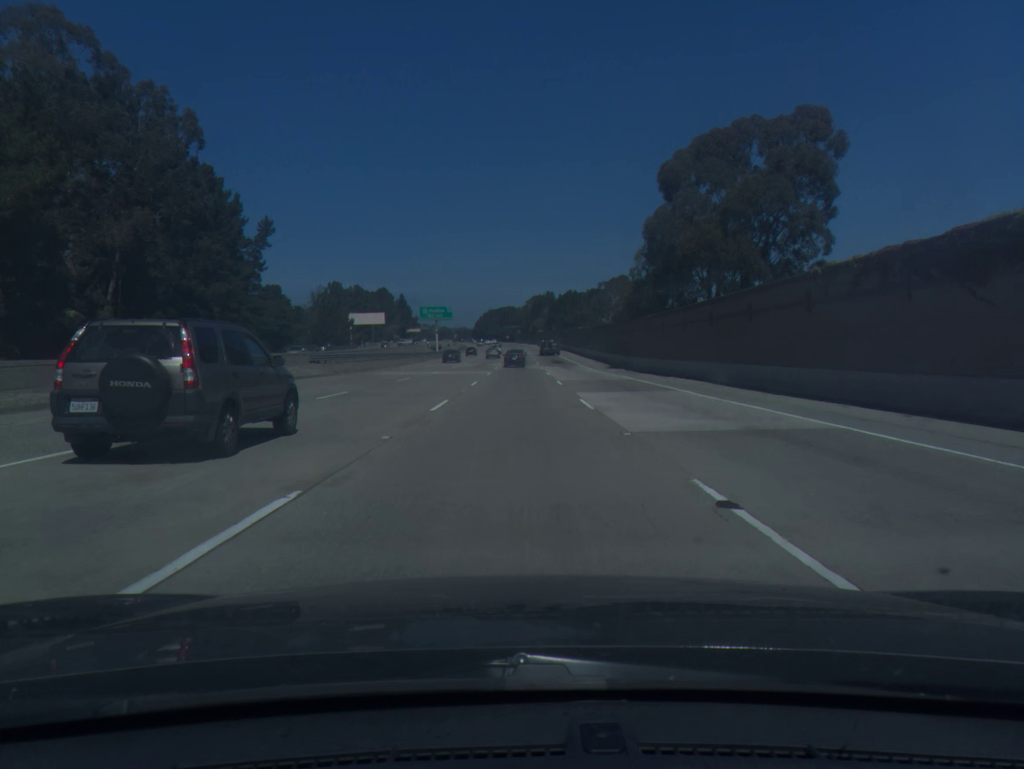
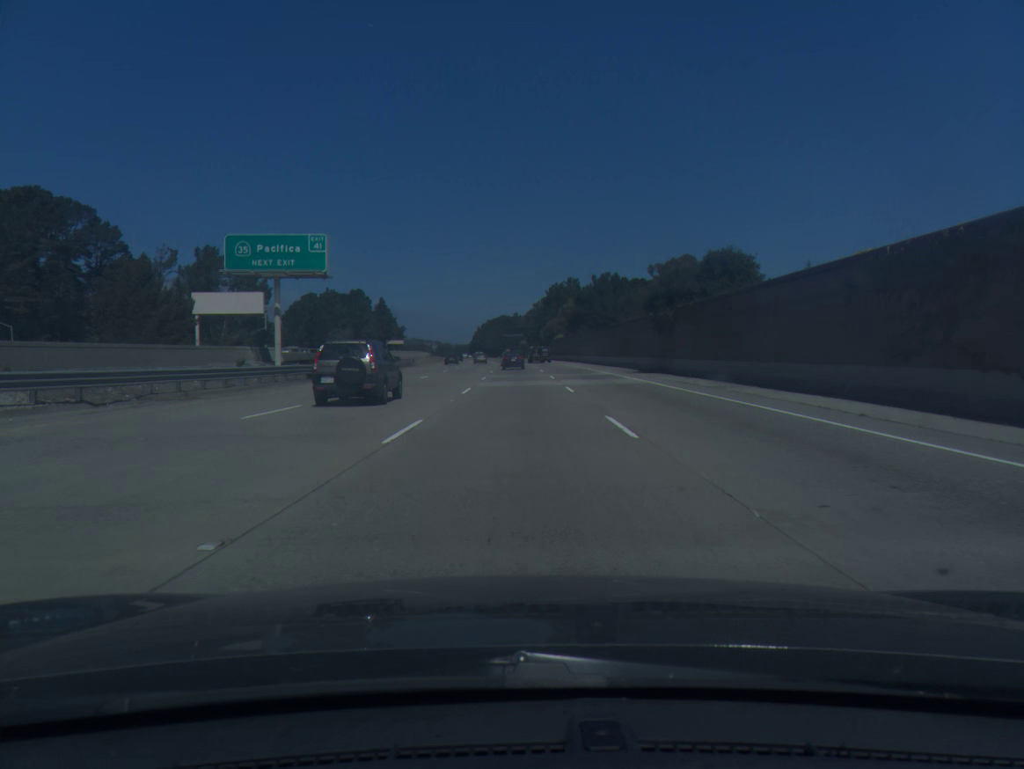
(-0.1, +94.0) m; 0°
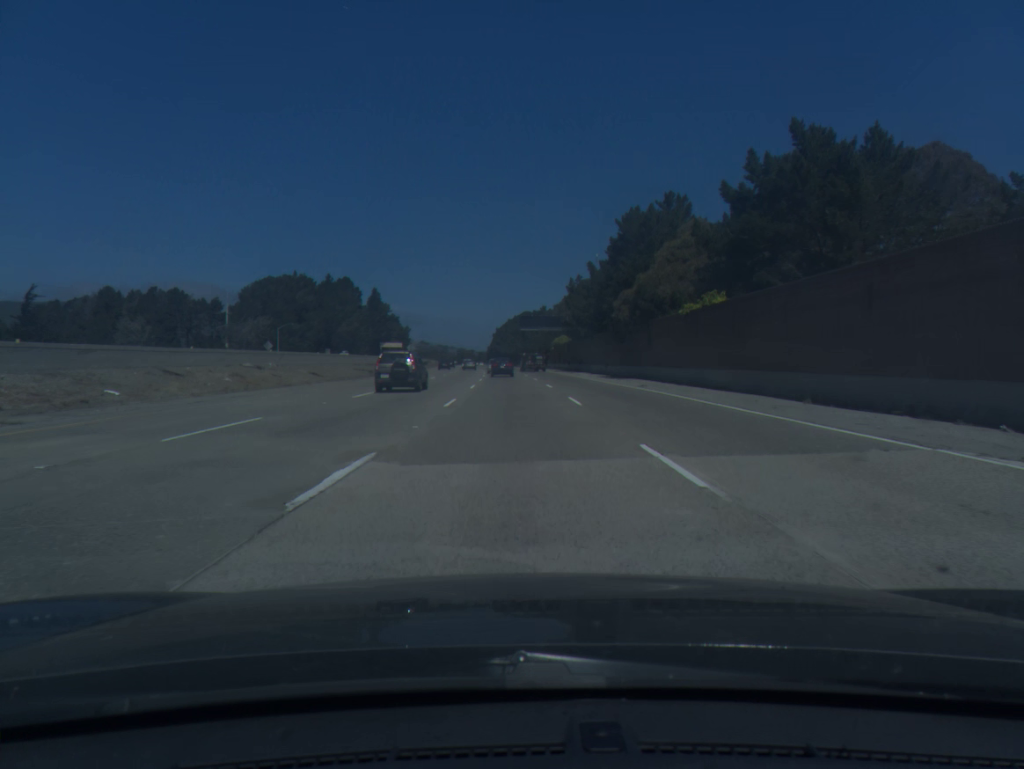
(-0.8, +92.4) m; -2°
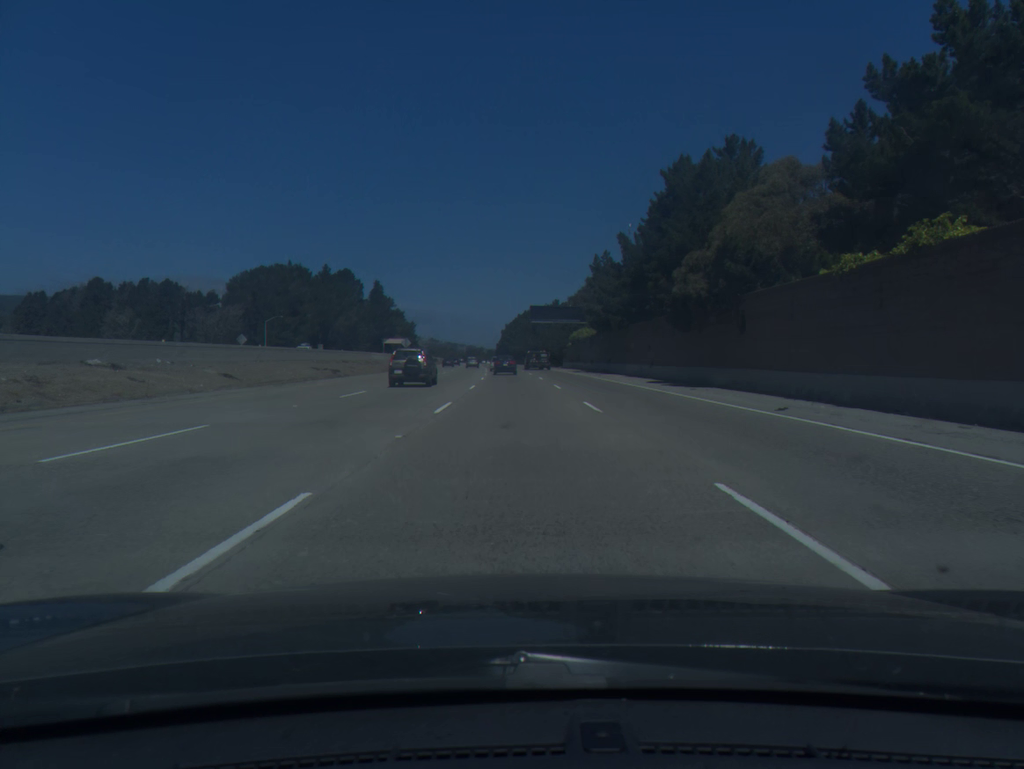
(-0.1, +18.4) m; -1°
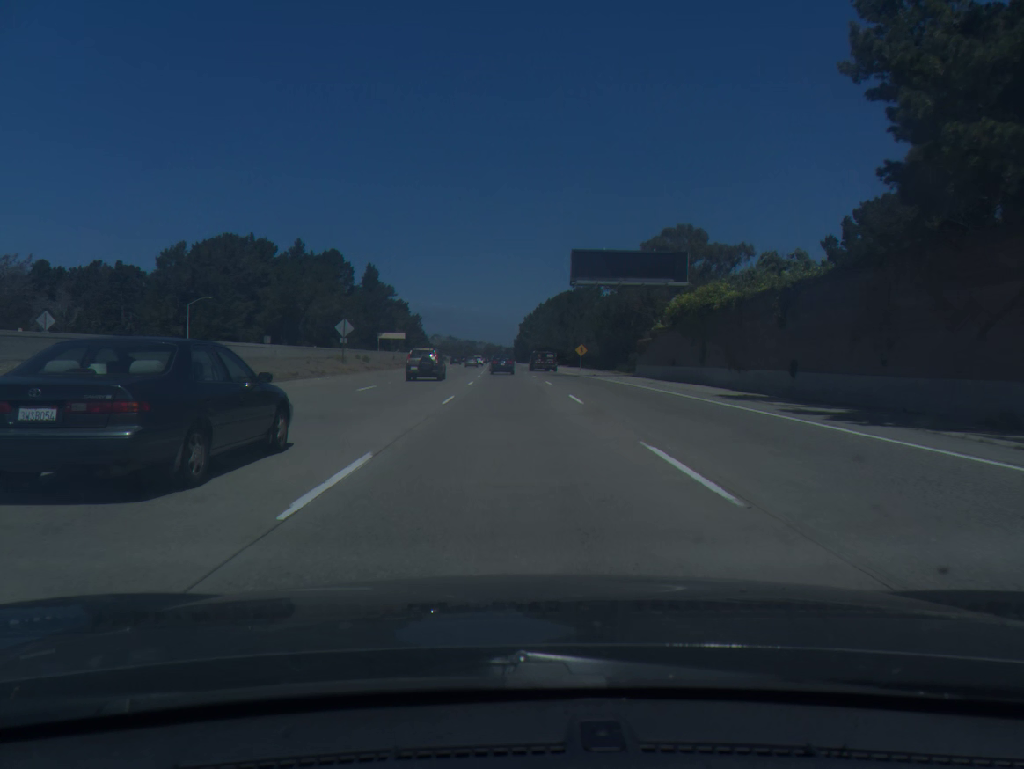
(-0.7, +55.0) m; -1°
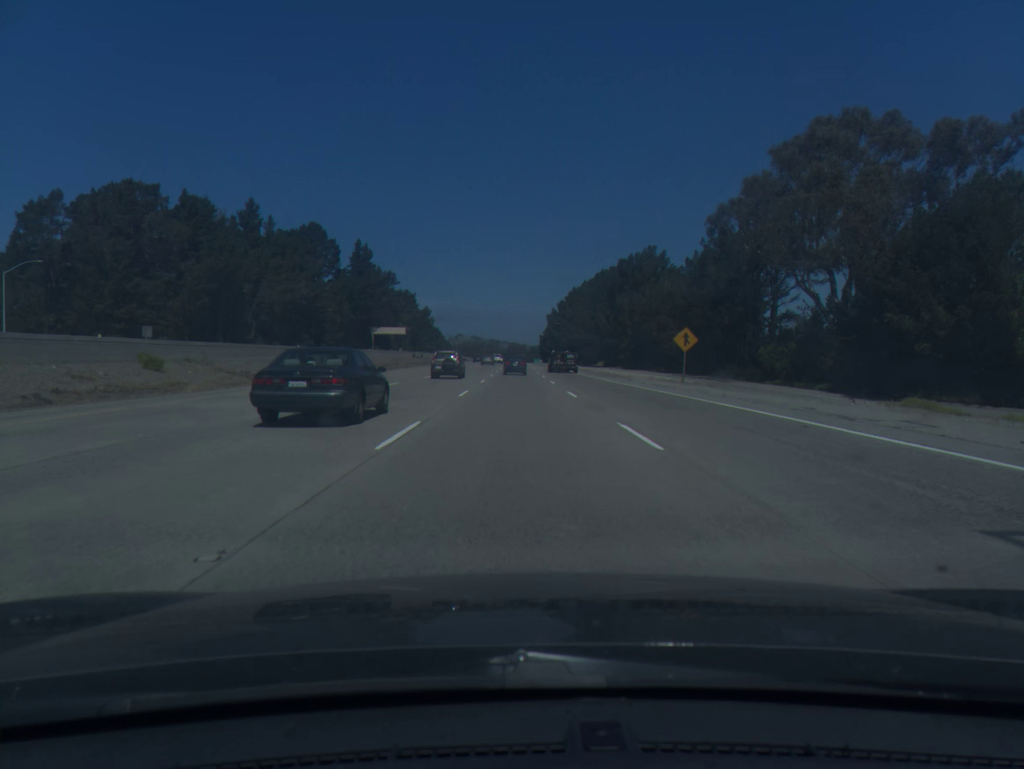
(-0.9, +54.5) m; -2°
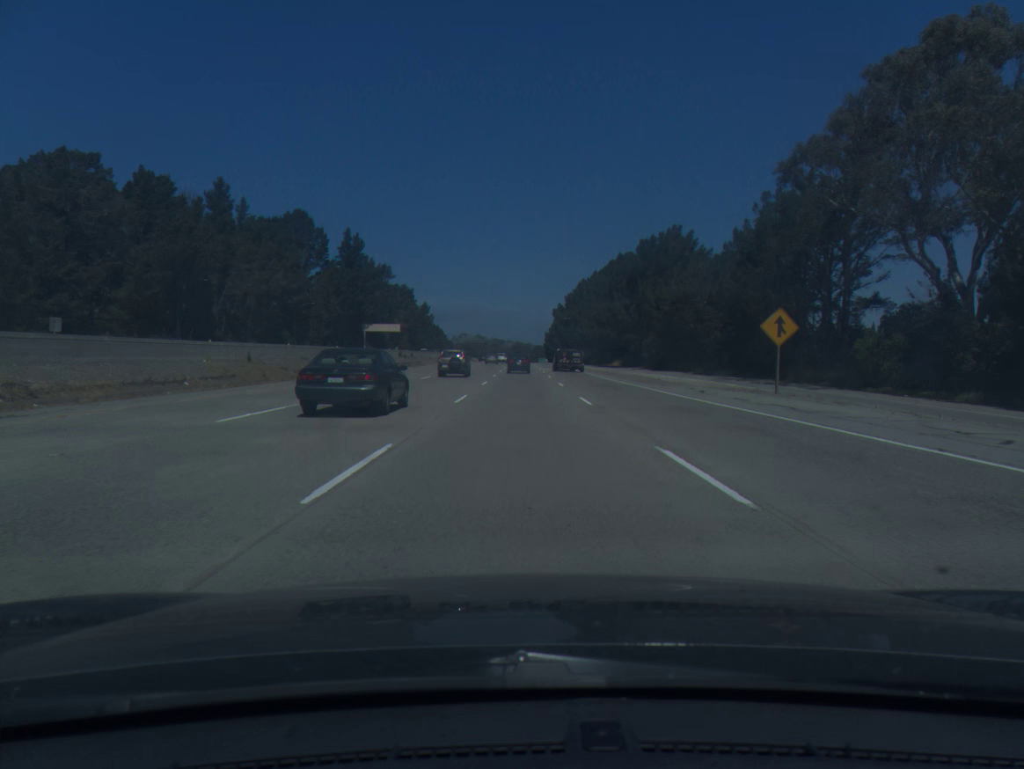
(-0.1, +18.2) m; 0°
